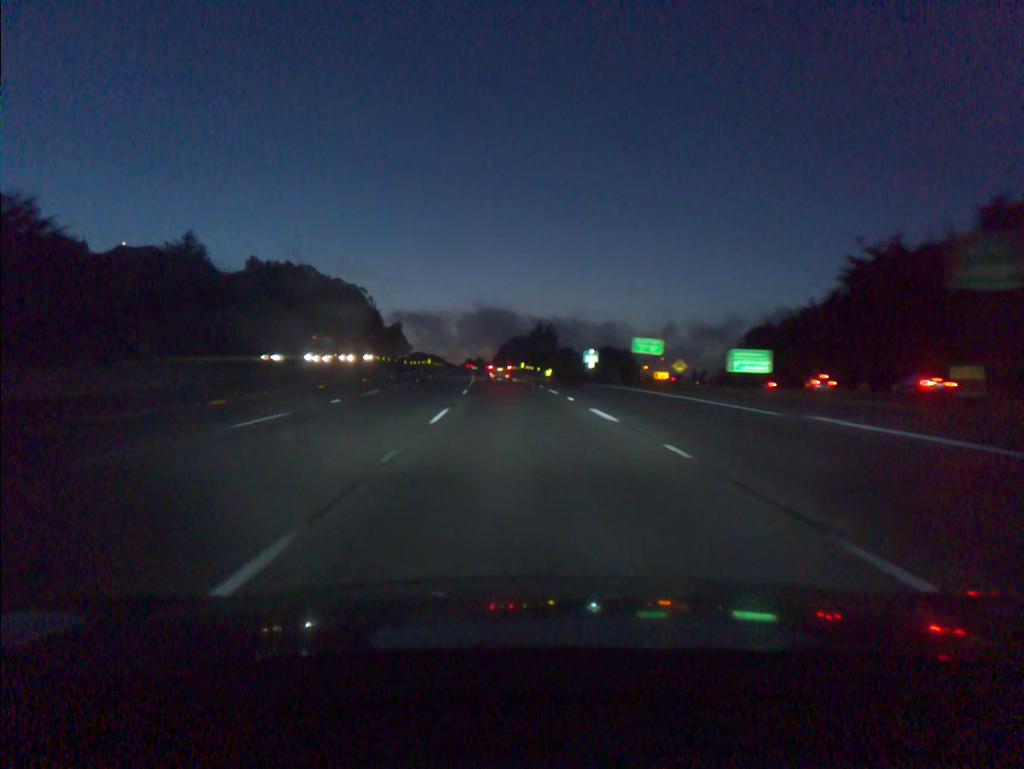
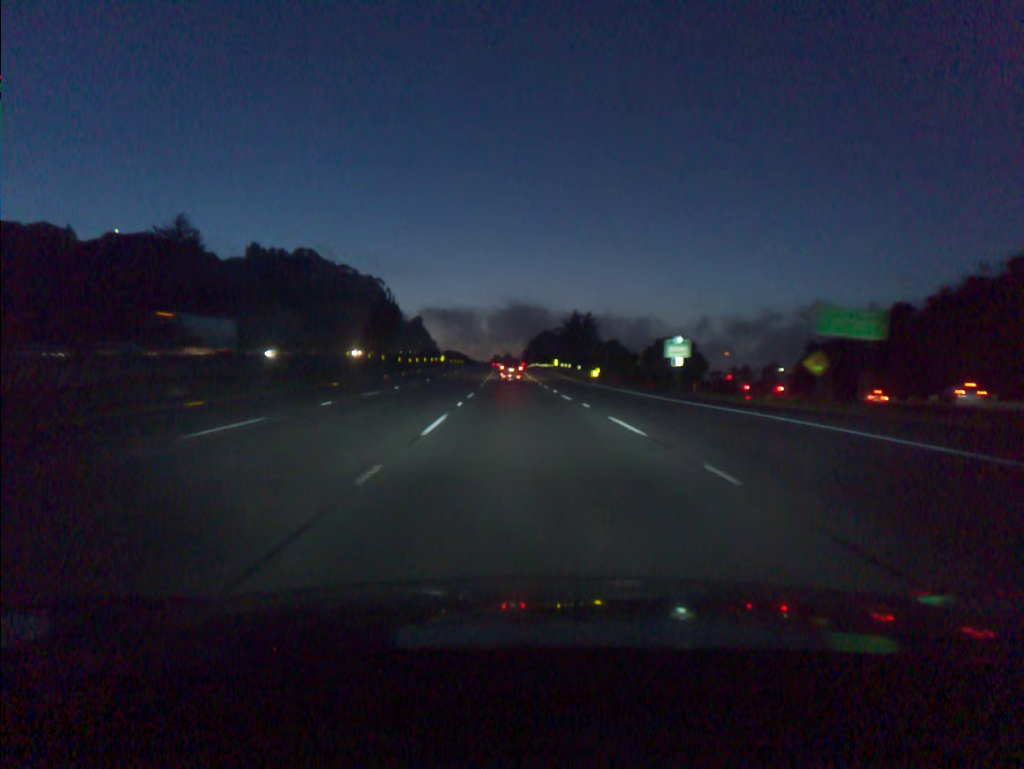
(-0.6, +31.5) m; -2°
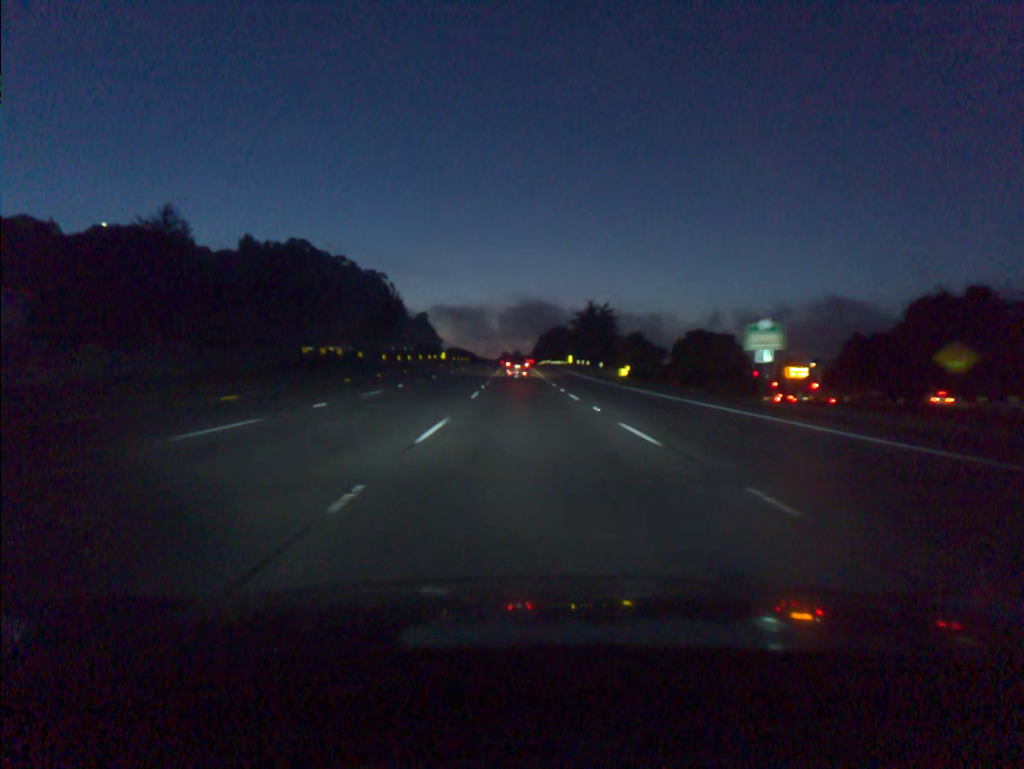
(-0.1, +15.7) m; -1°
